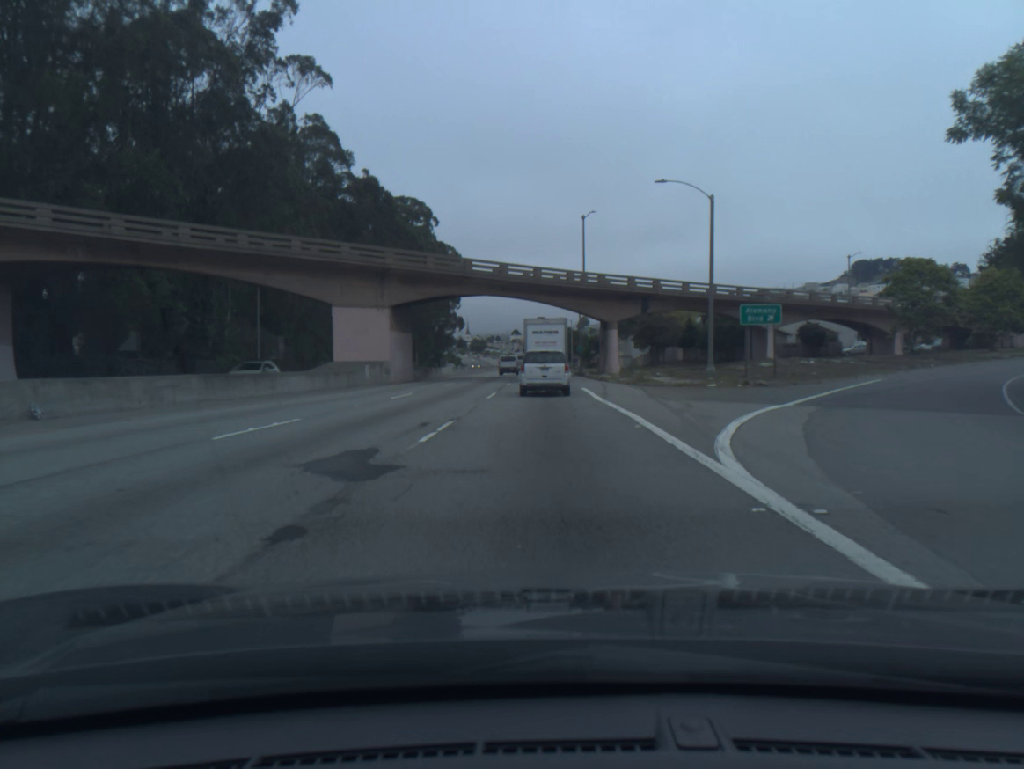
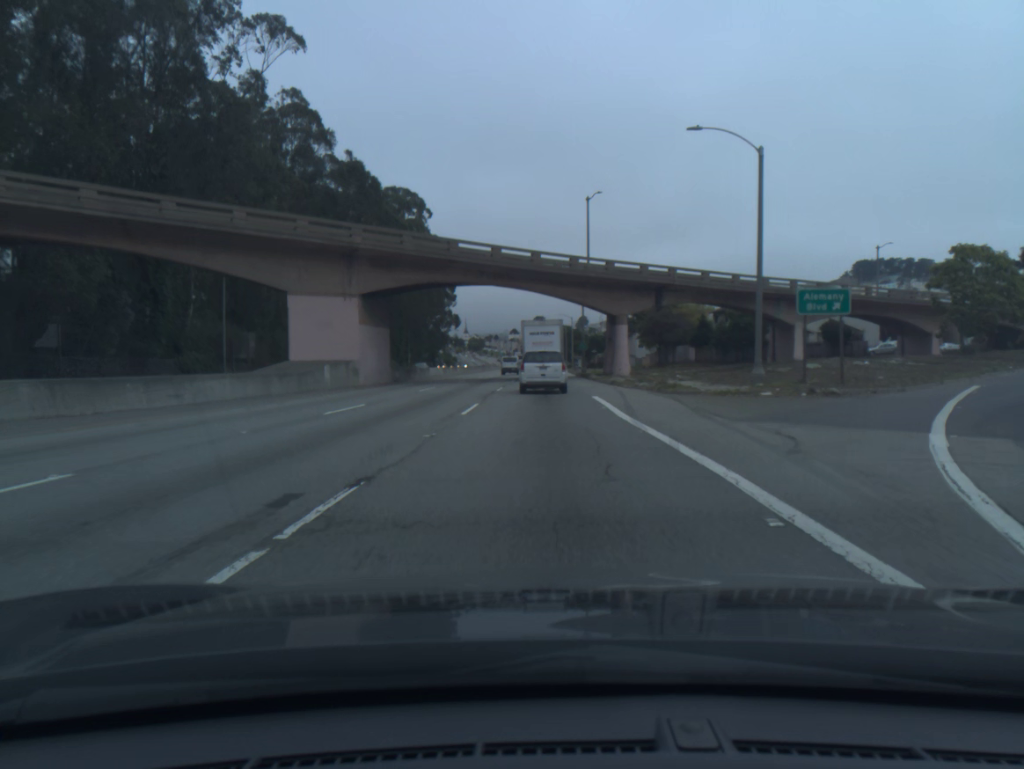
(0.0, +8.1) m; 0°
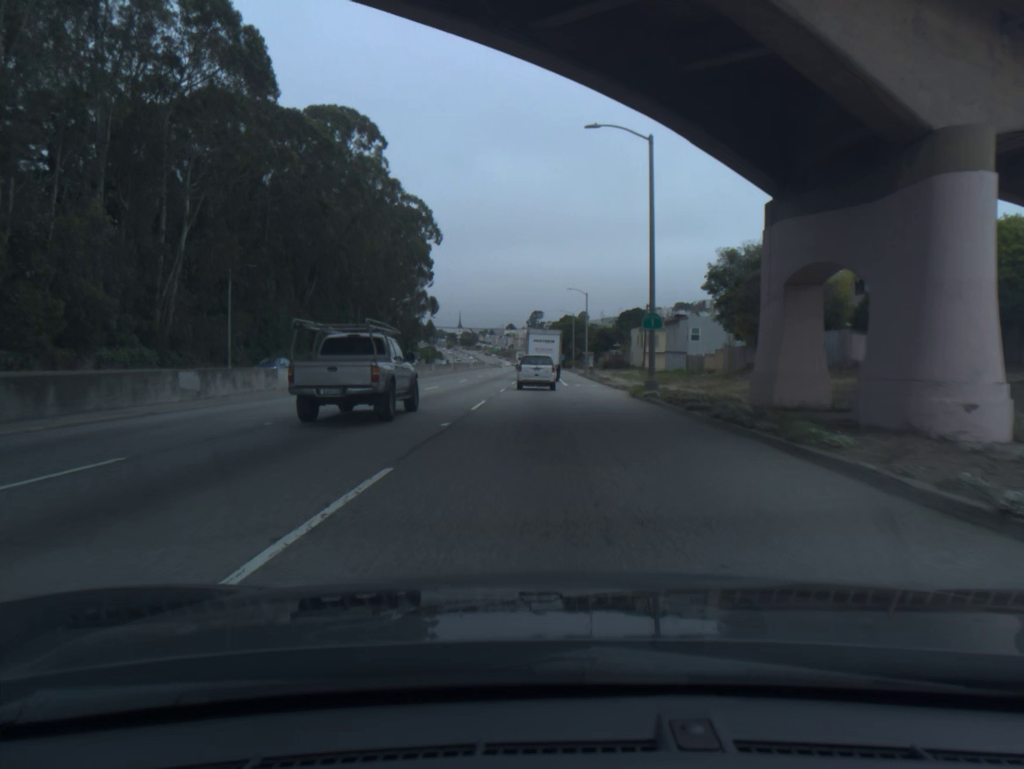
(-0.1, +43.0) m; 0°
